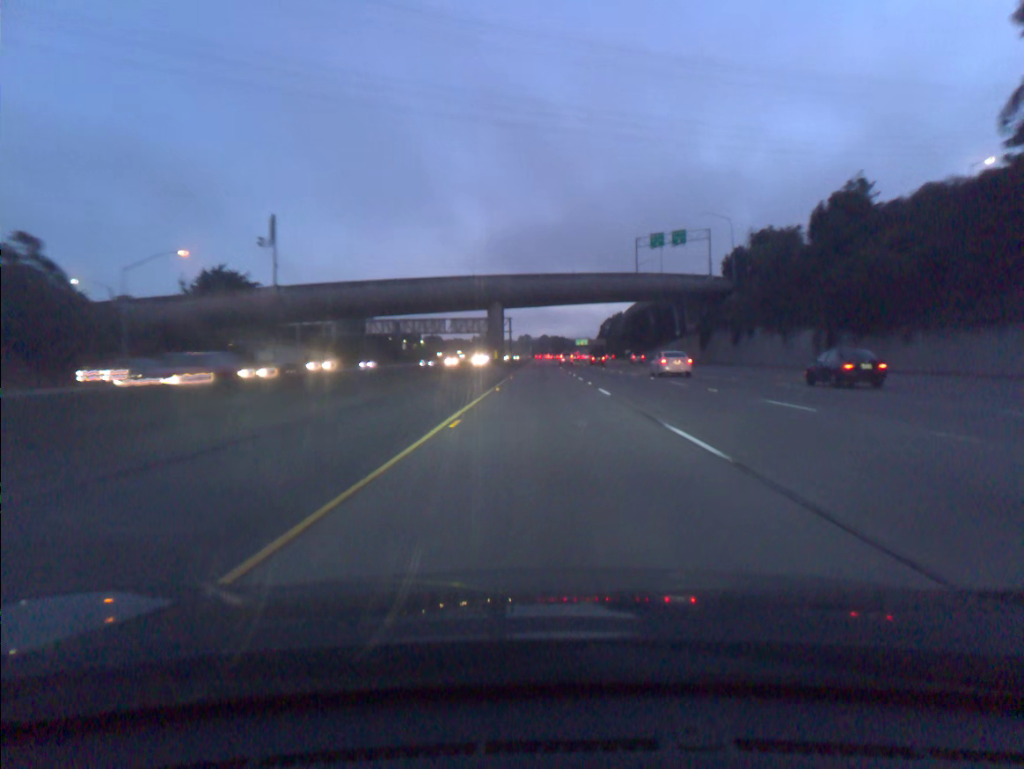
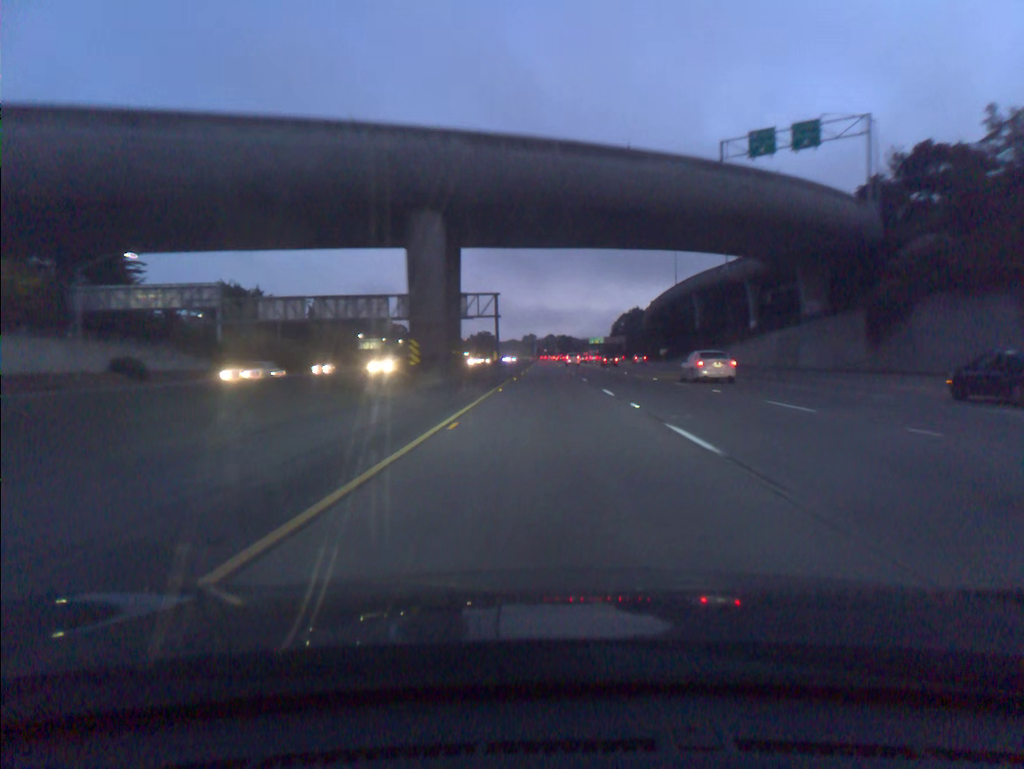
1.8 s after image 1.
(-0.2, +58.3) m; 0°
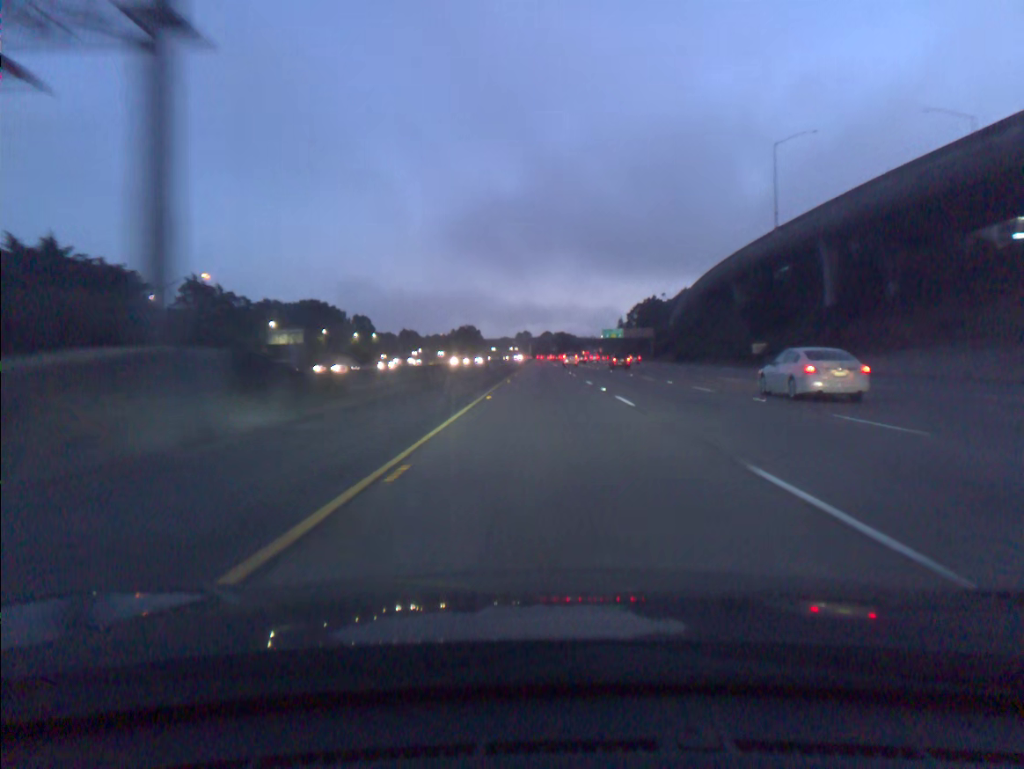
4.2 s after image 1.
(0.0, +78.1) m; 0°
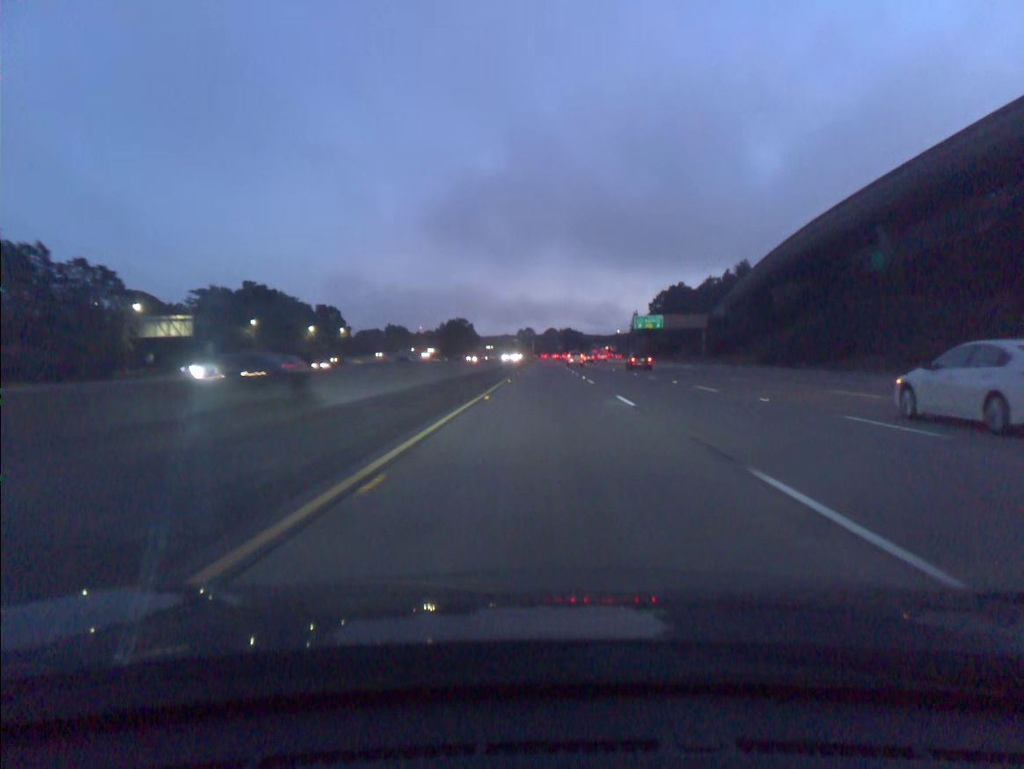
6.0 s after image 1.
(0.0, +58.7) m; 0°
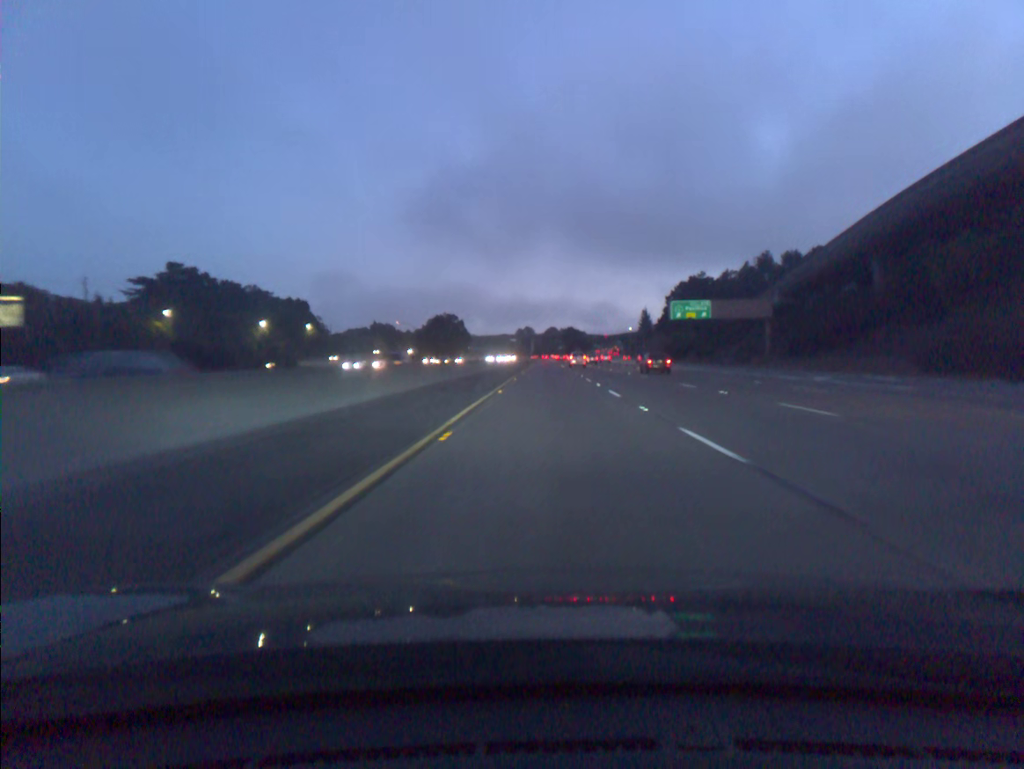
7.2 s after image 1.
(0.0, +39.2) m; 0°
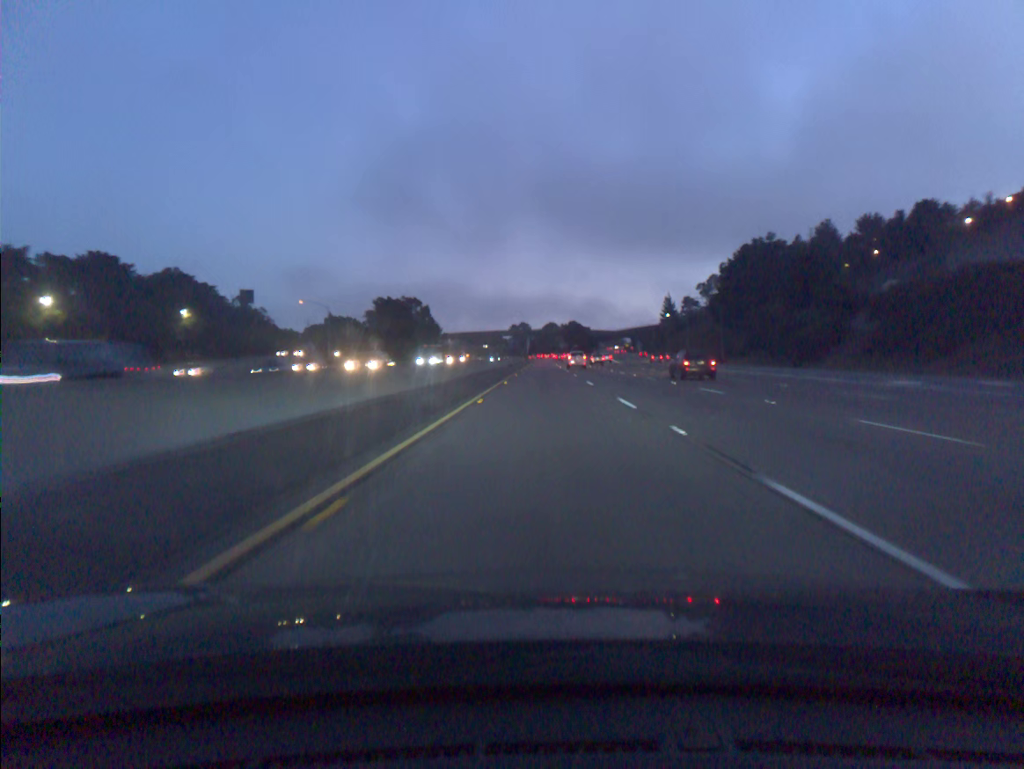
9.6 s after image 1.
(+0.3, +78.4) m; 0°
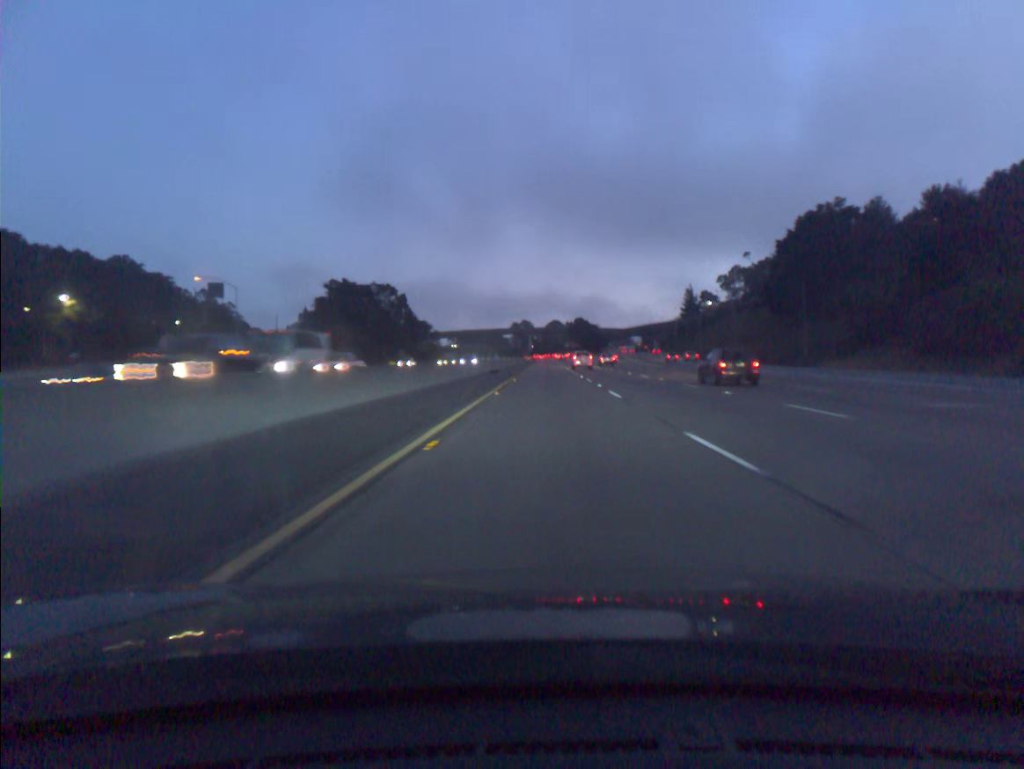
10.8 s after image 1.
(-0.1, +39.2) m; 0°
